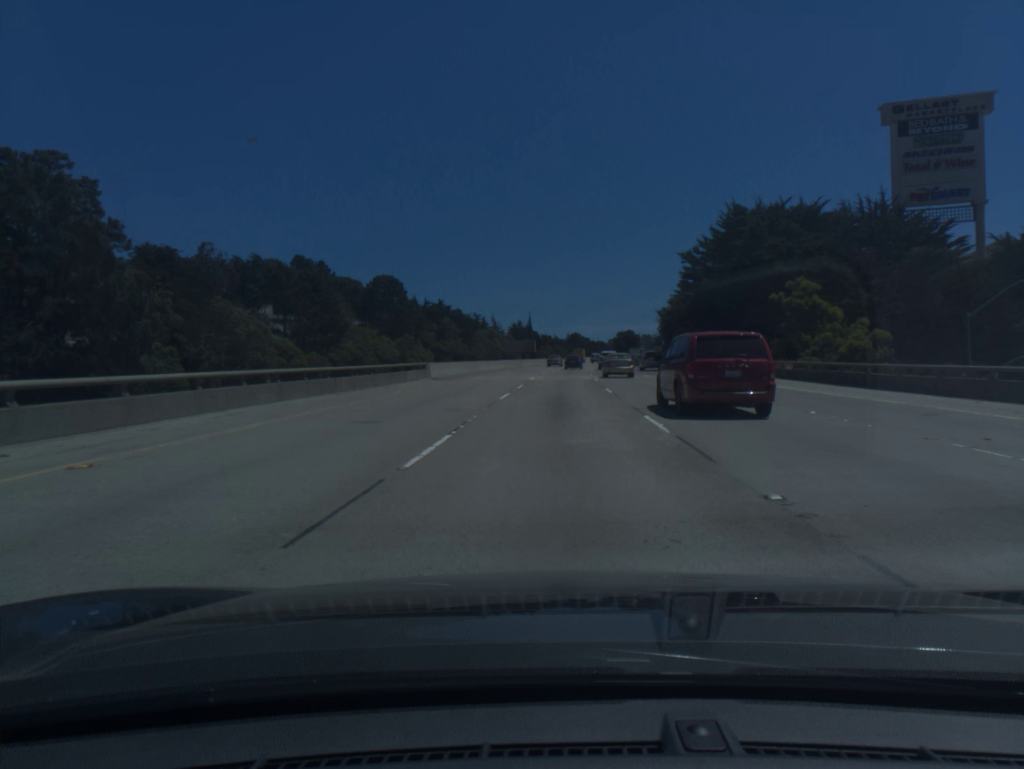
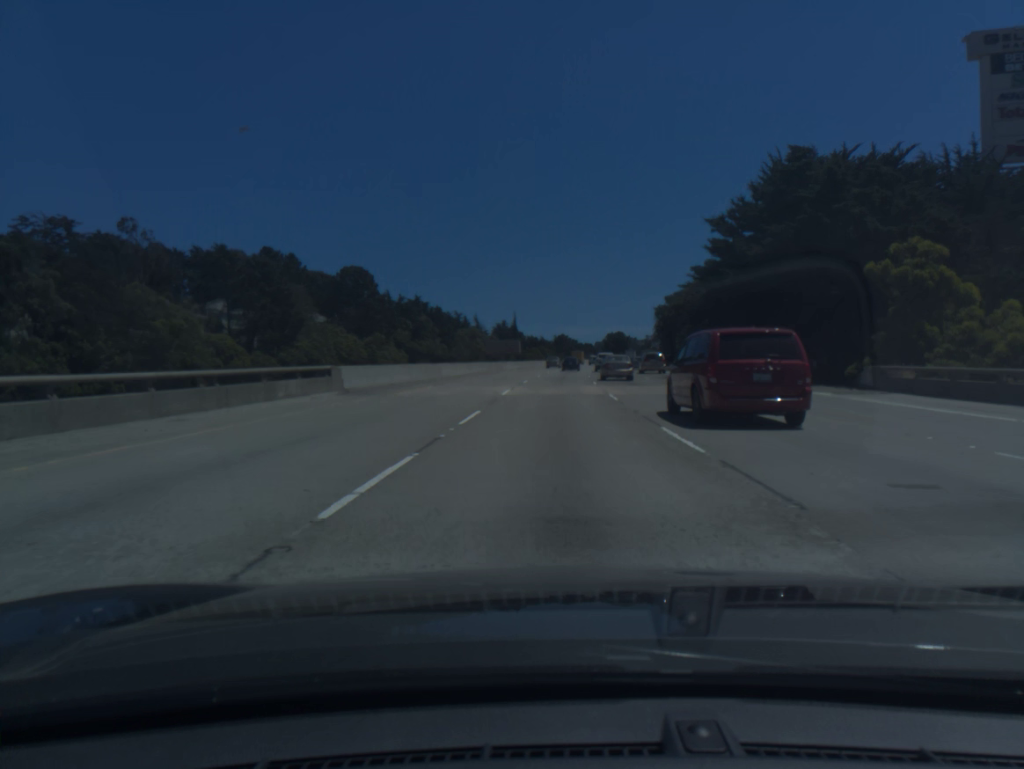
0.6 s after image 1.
(+0.2, +18.0) m; +1°
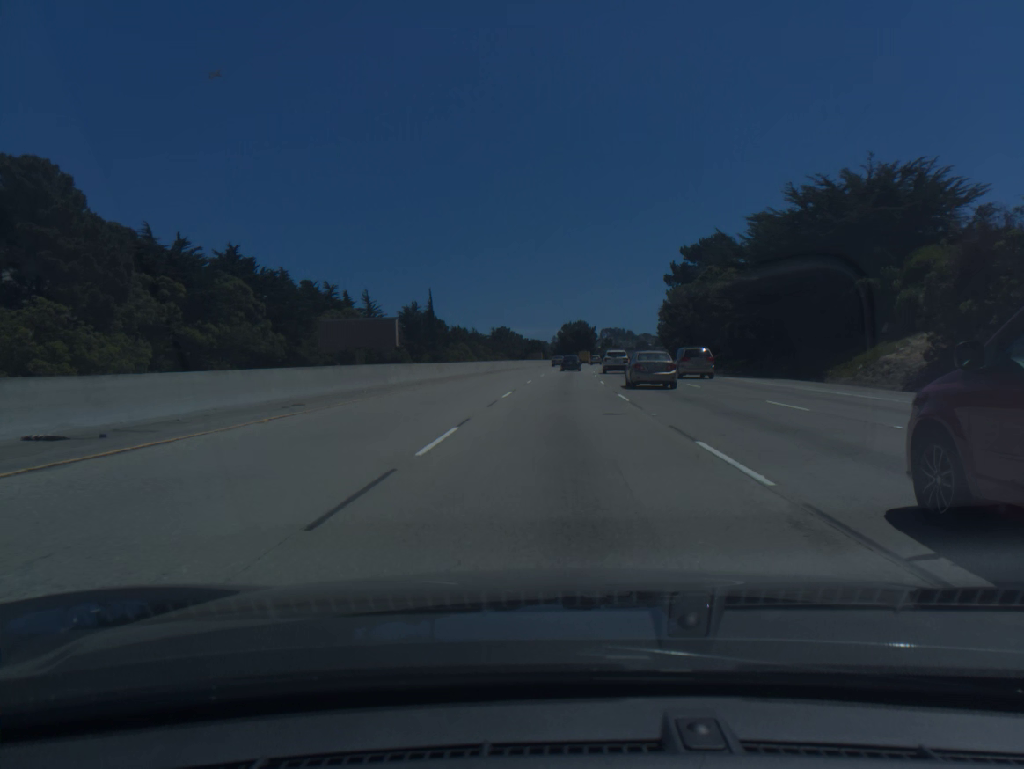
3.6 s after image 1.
(+3.1, +89.8) m; +4°
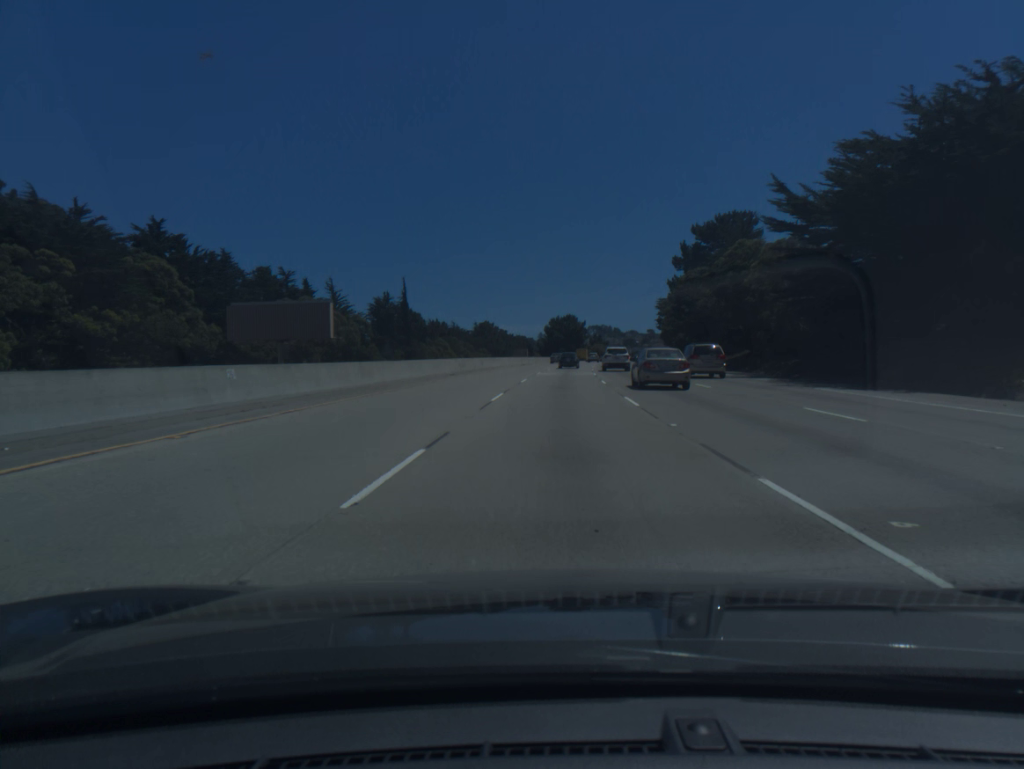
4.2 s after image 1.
(+0.1, +17.9) m; +1°
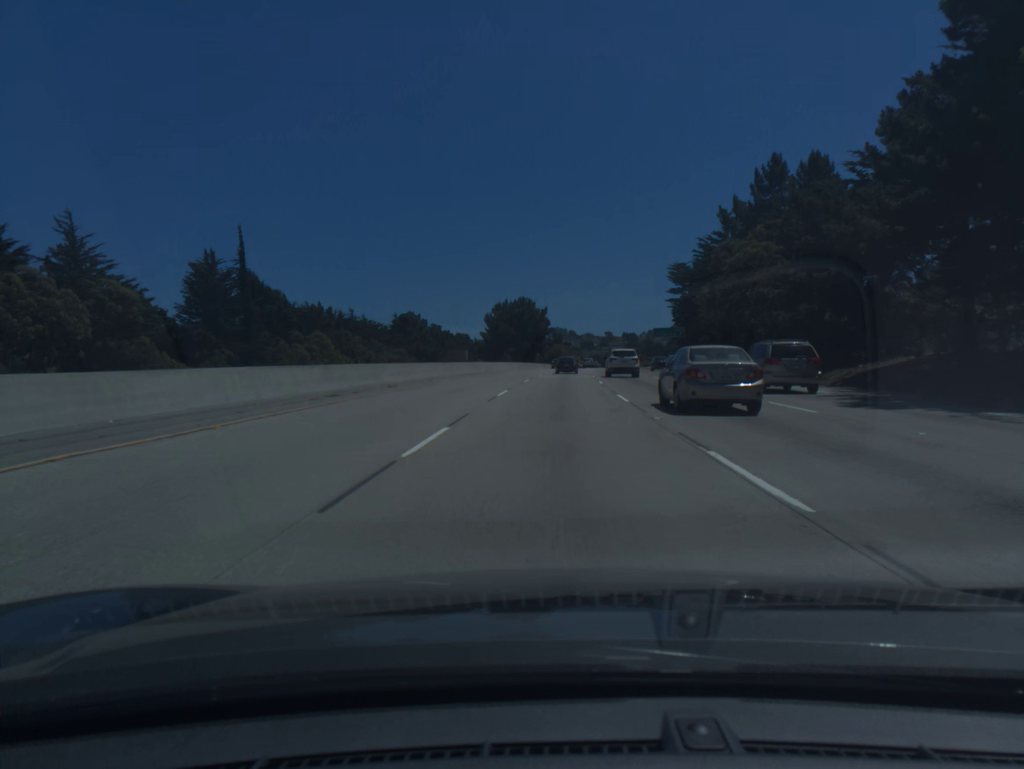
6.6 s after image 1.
(+2.3, +70.7) m; +3°
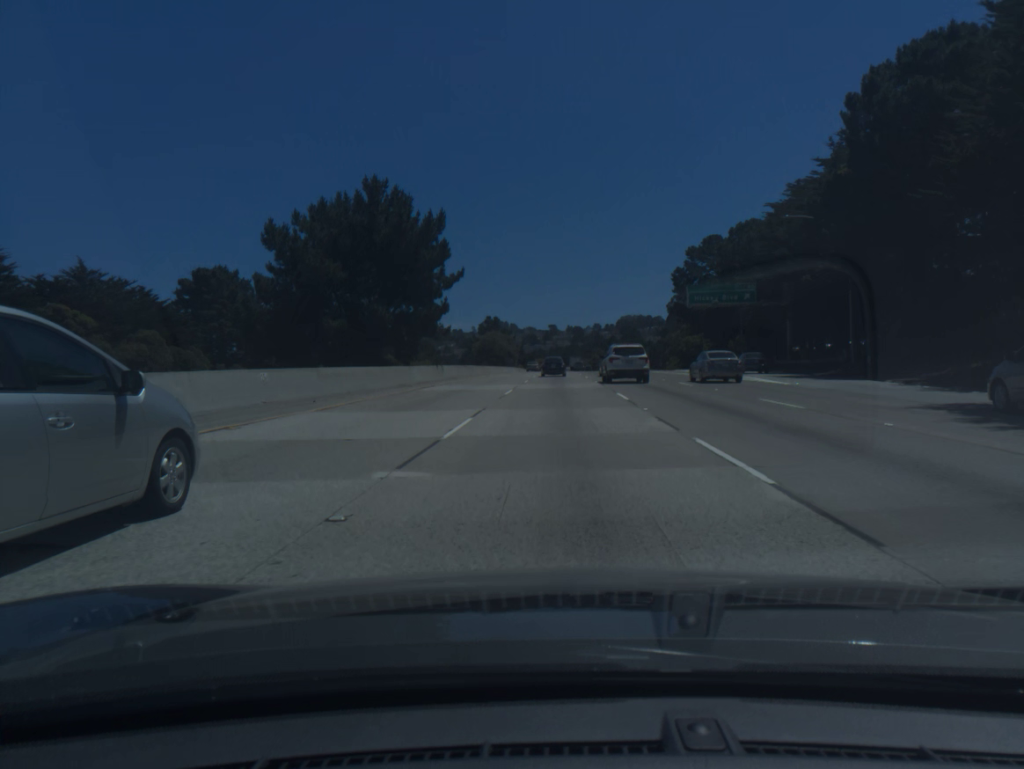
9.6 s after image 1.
(+3.2, +86.8) m; +4°
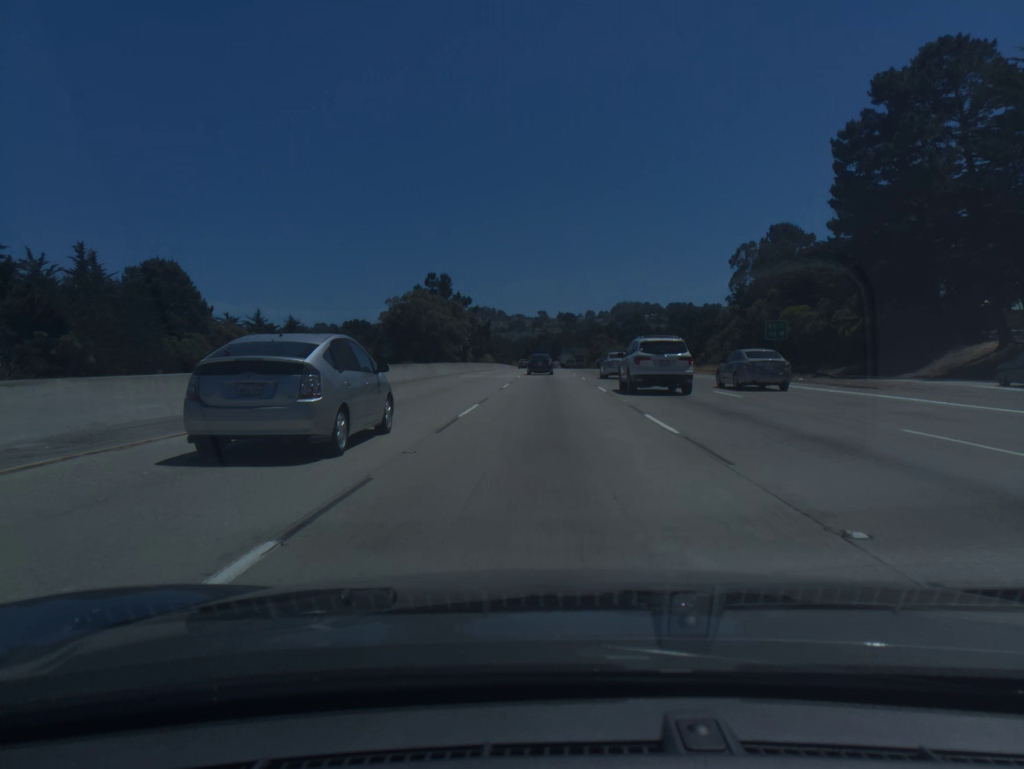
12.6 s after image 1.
(+1.3, +83.6) m; +1°
